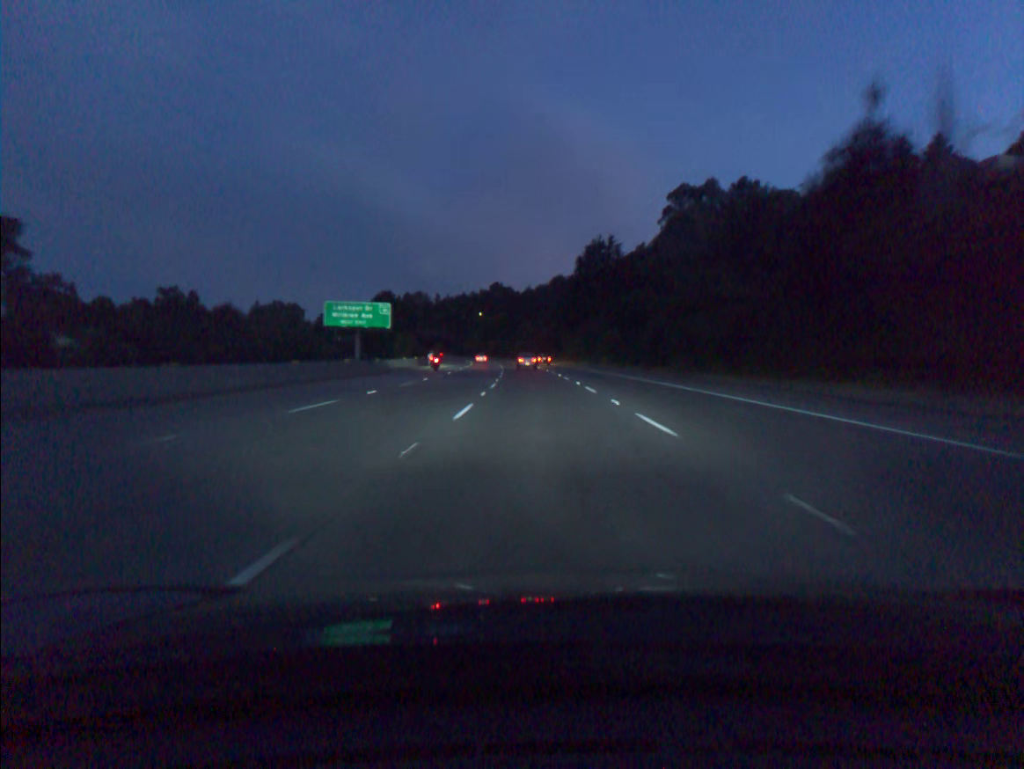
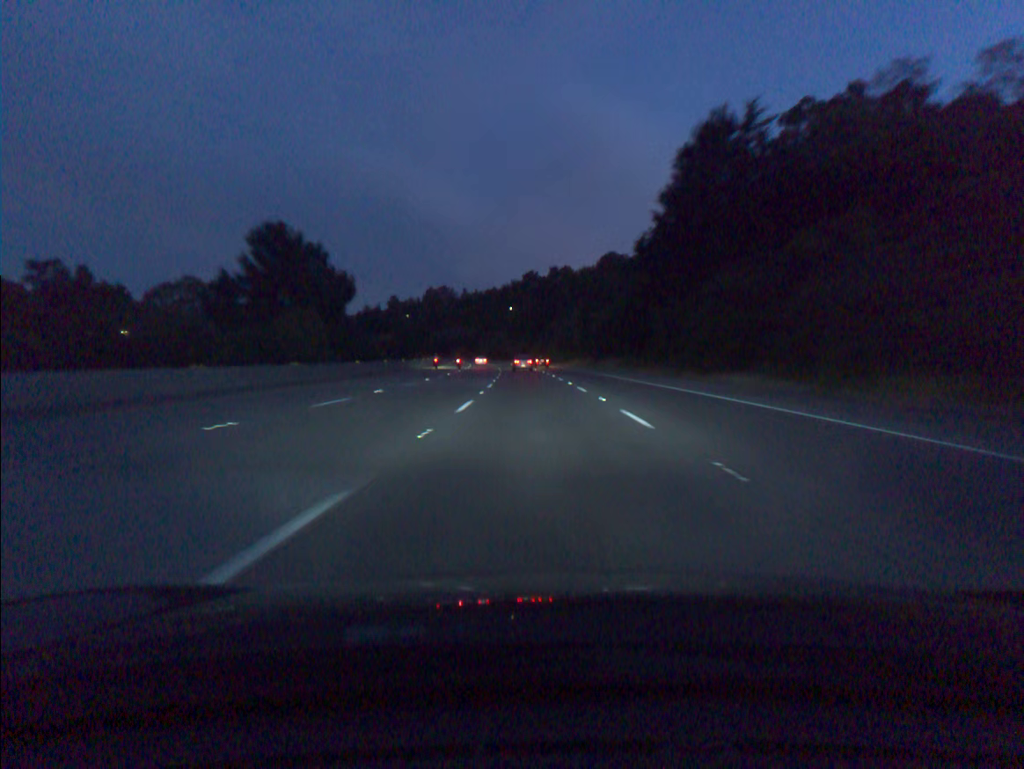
(-1.7, +70.8) m; -3°
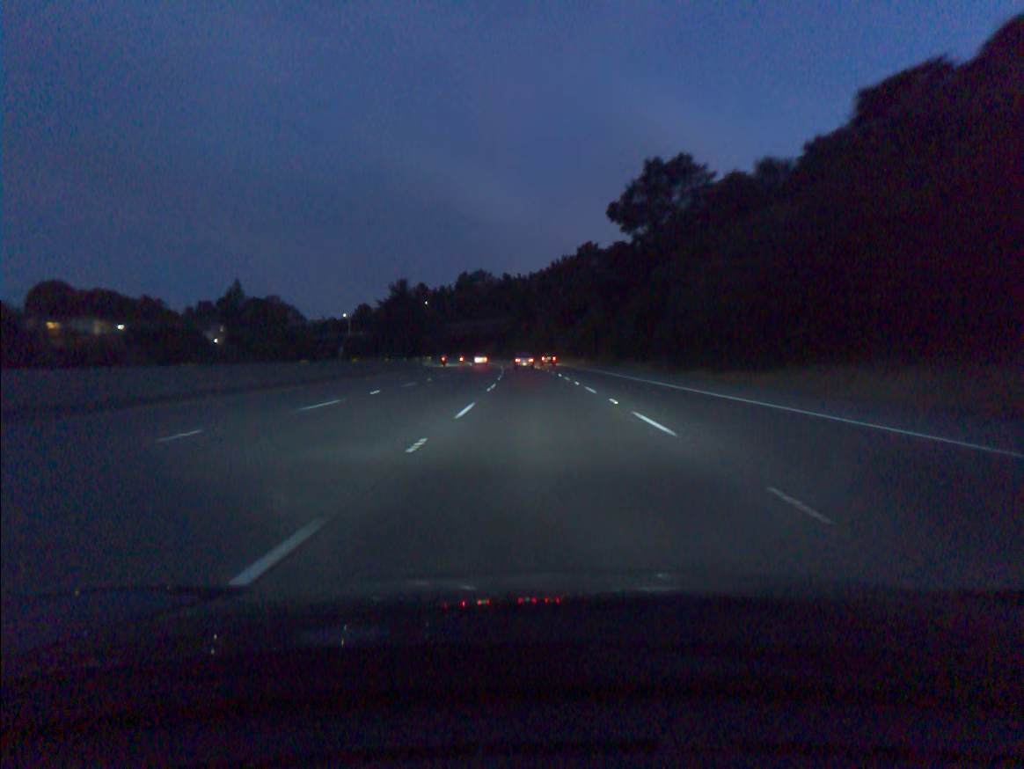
(-3.1, +89.4) m; -4°
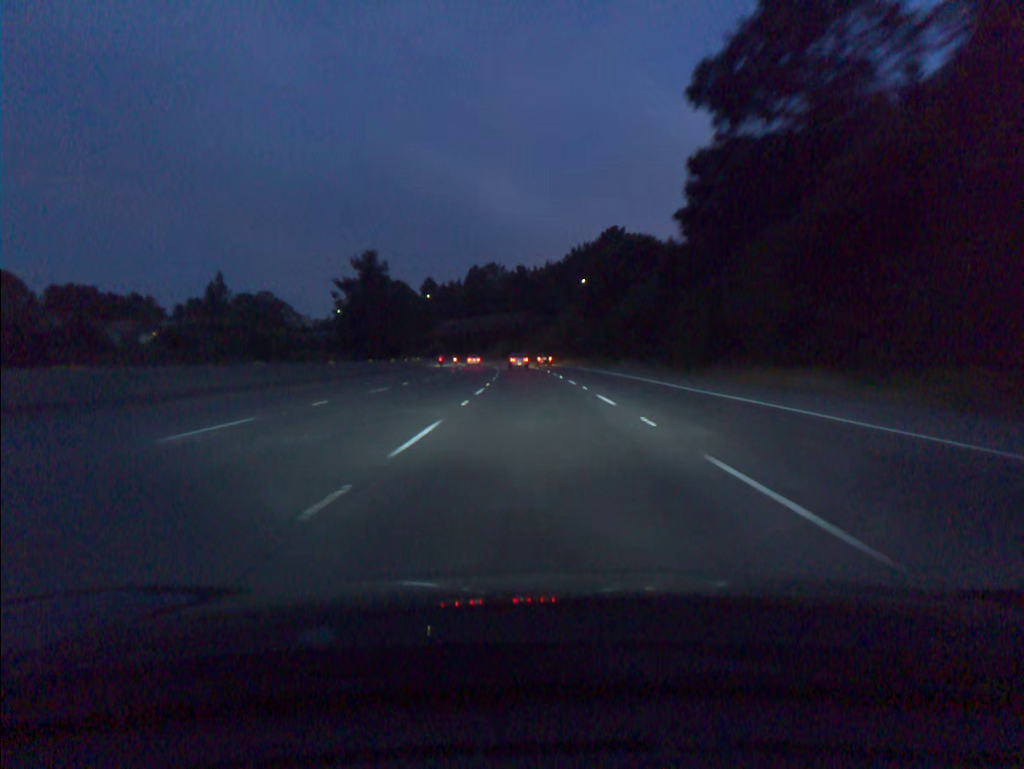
(-0.4, +36.0) m; -1°
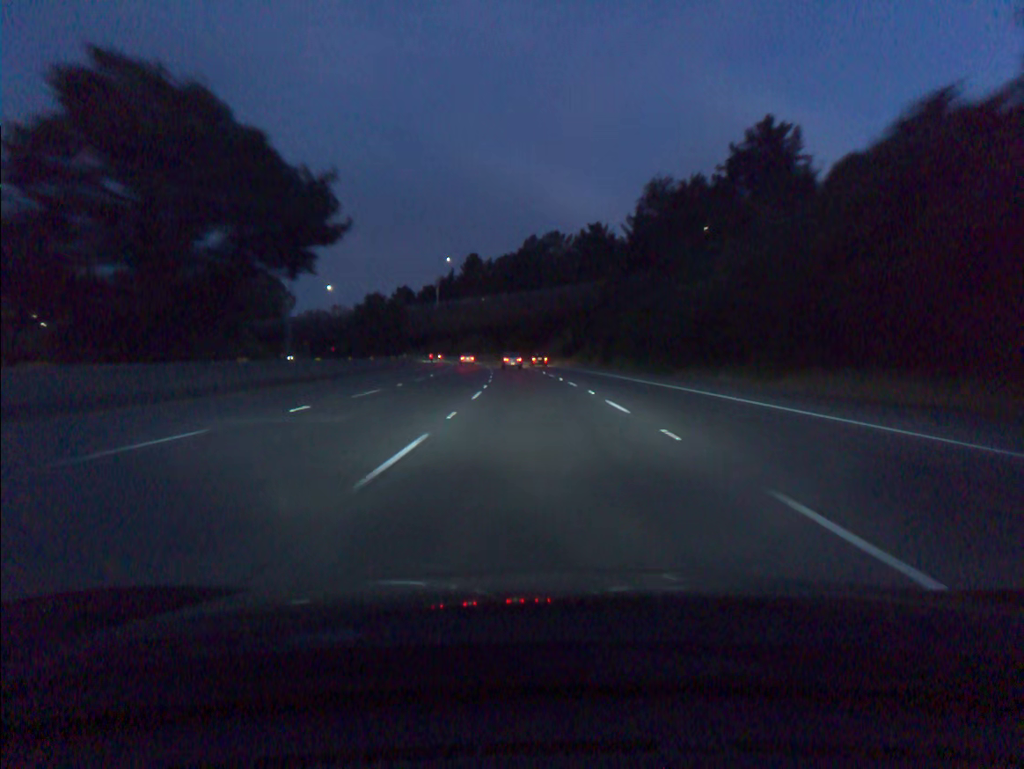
(-3.5, +90.0) m; -5°
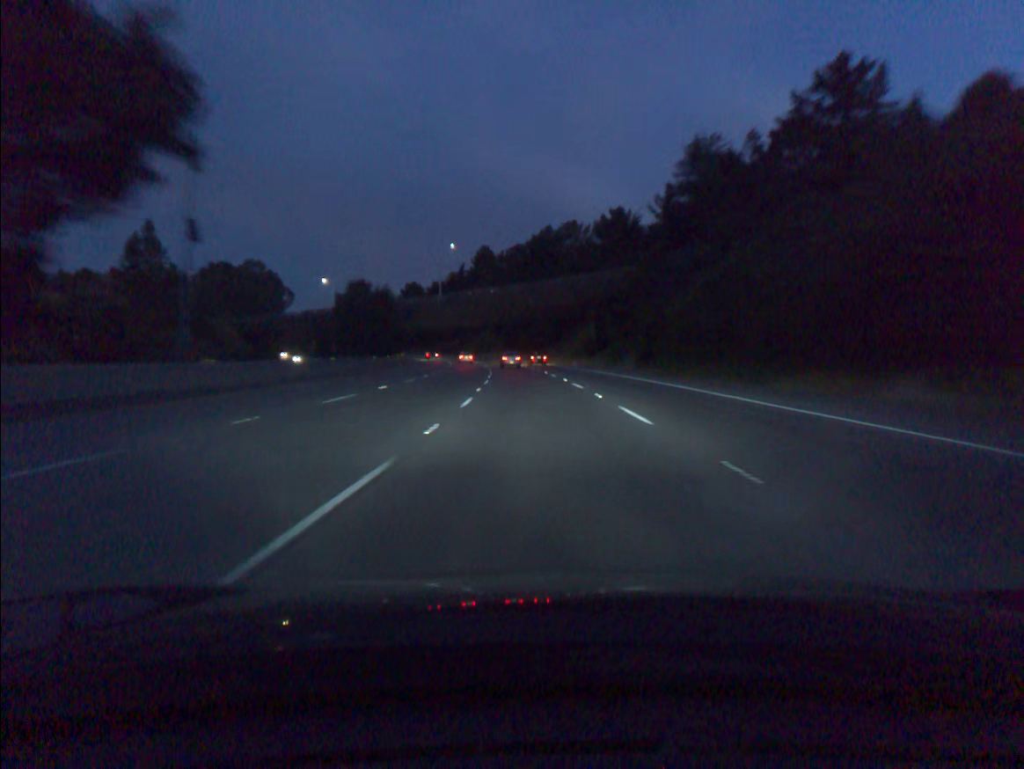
(-0.2, +18.1) m; -1°
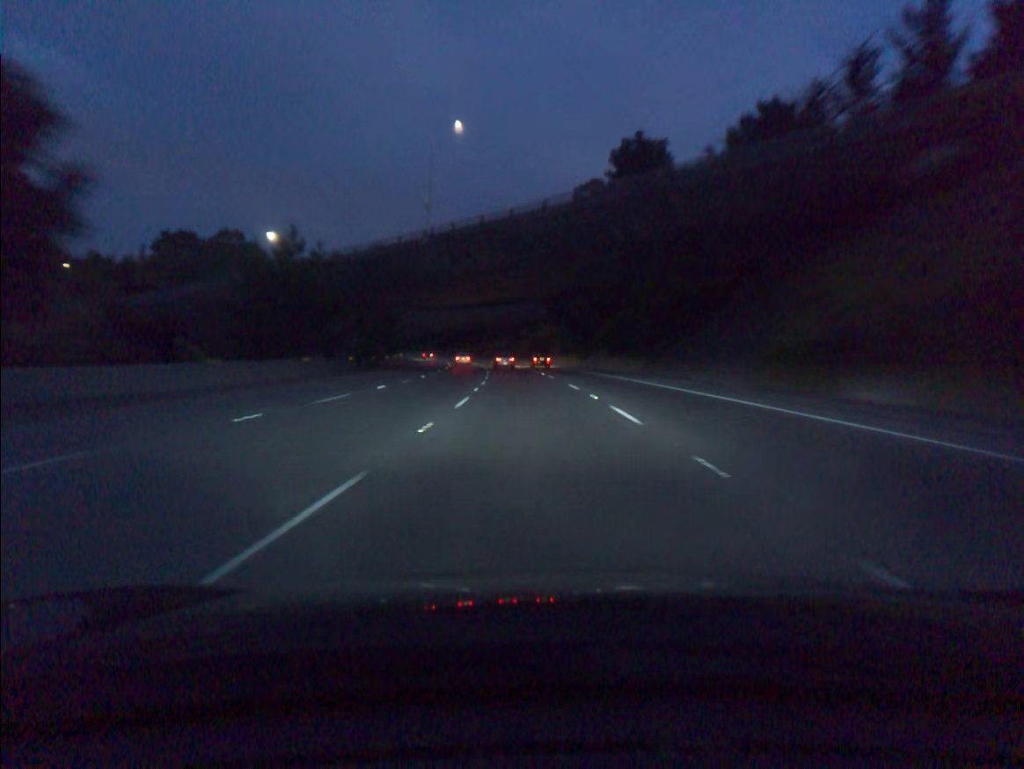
(-3.0, +72.6) m; -5°
